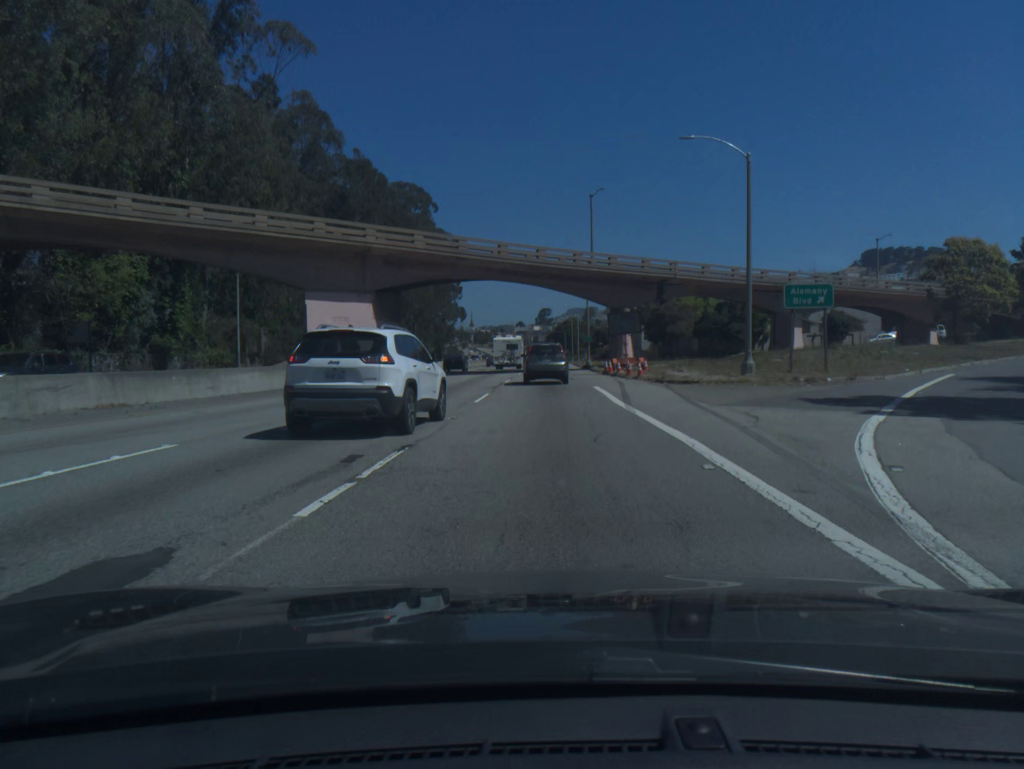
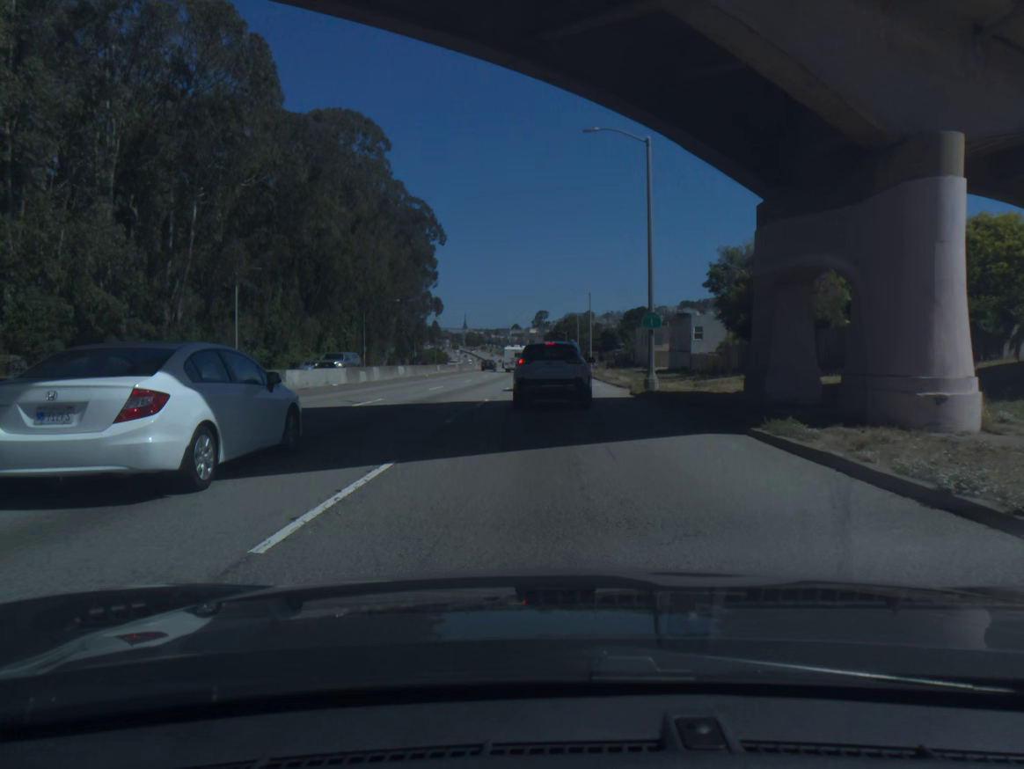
(+0.1, +44.8) m; 0°
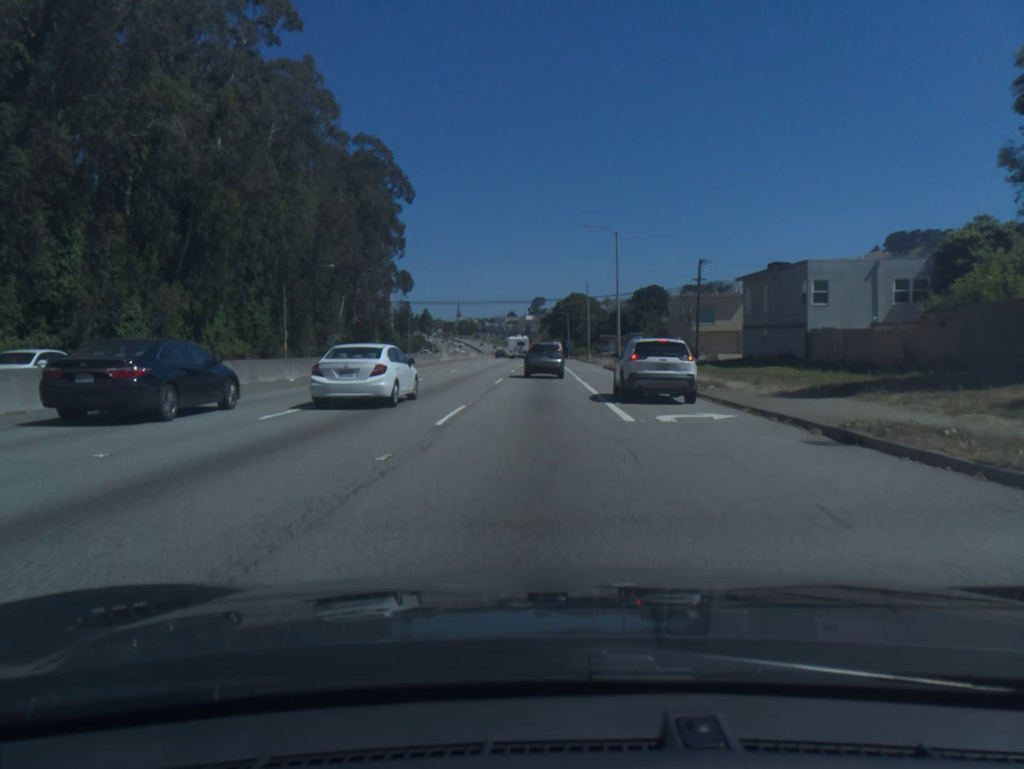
(+0.1, +35.7) m; +1°
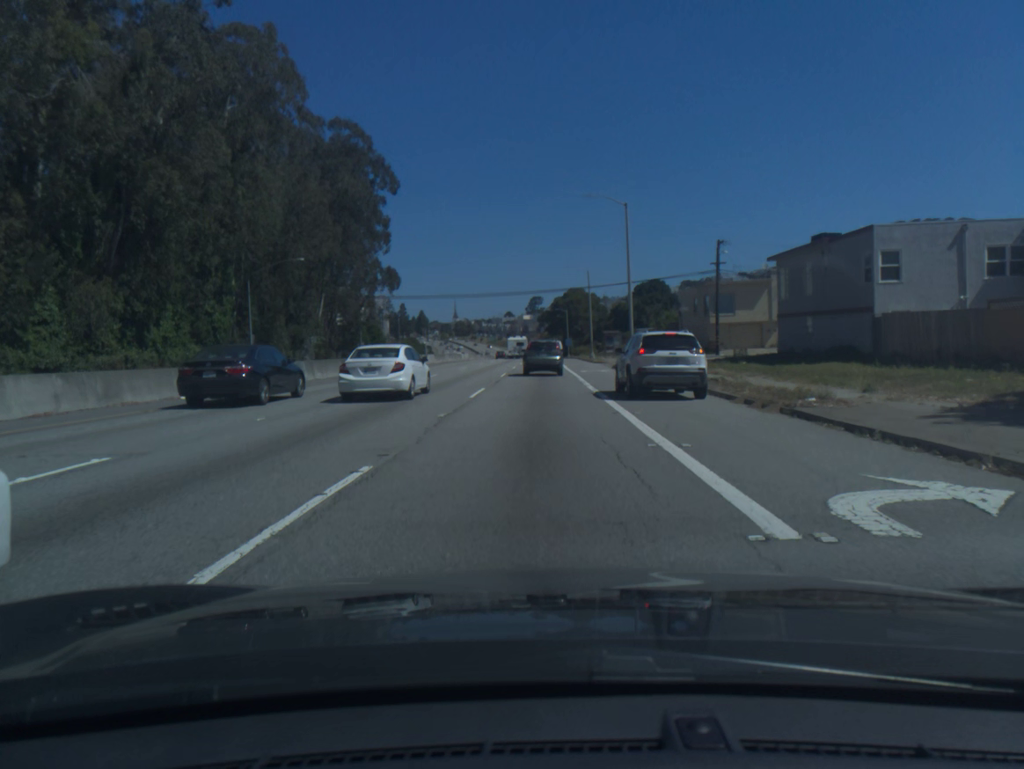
(0.0, +9.3) m; 0°
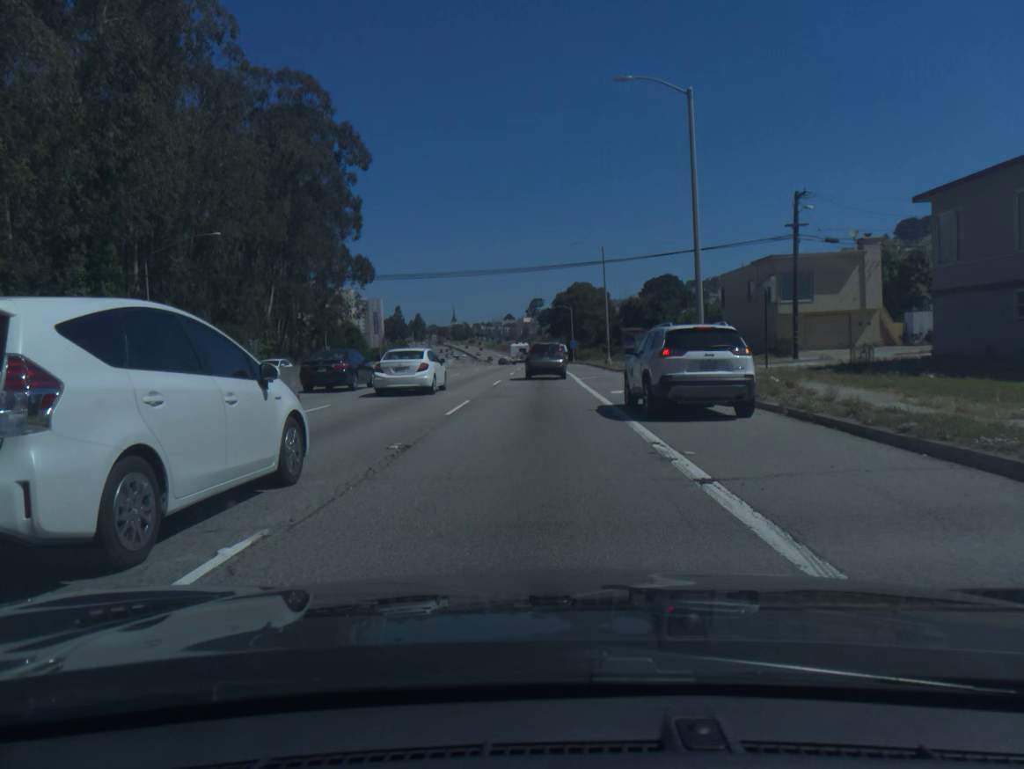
(0.0, +19.2) m; 0°
